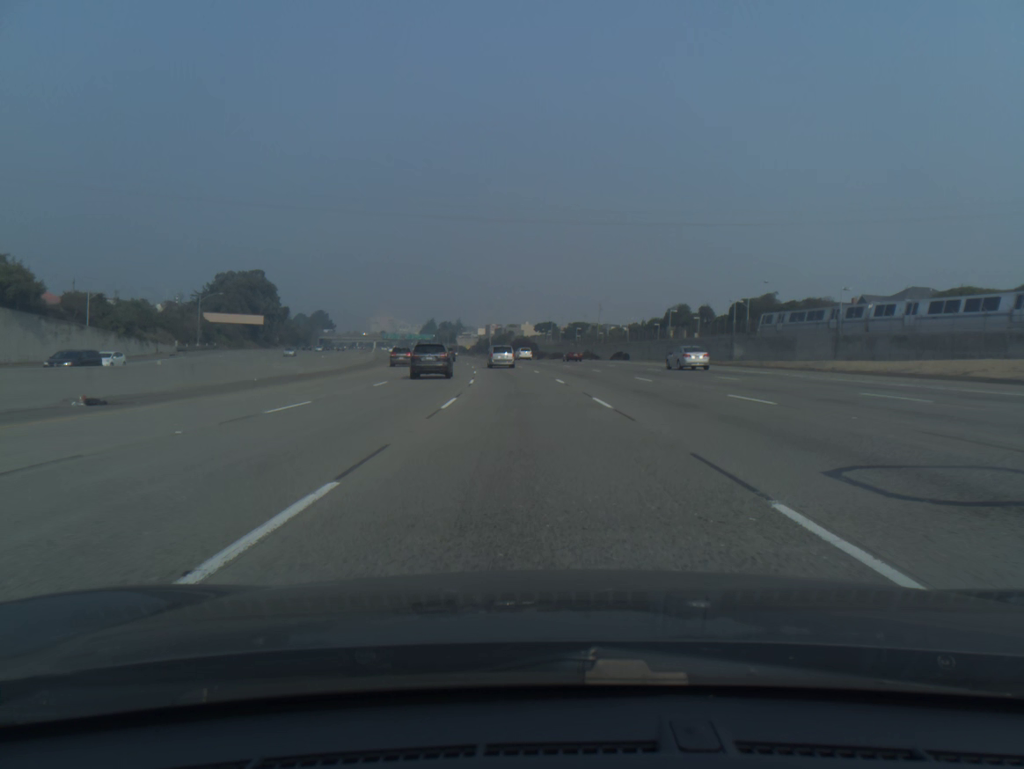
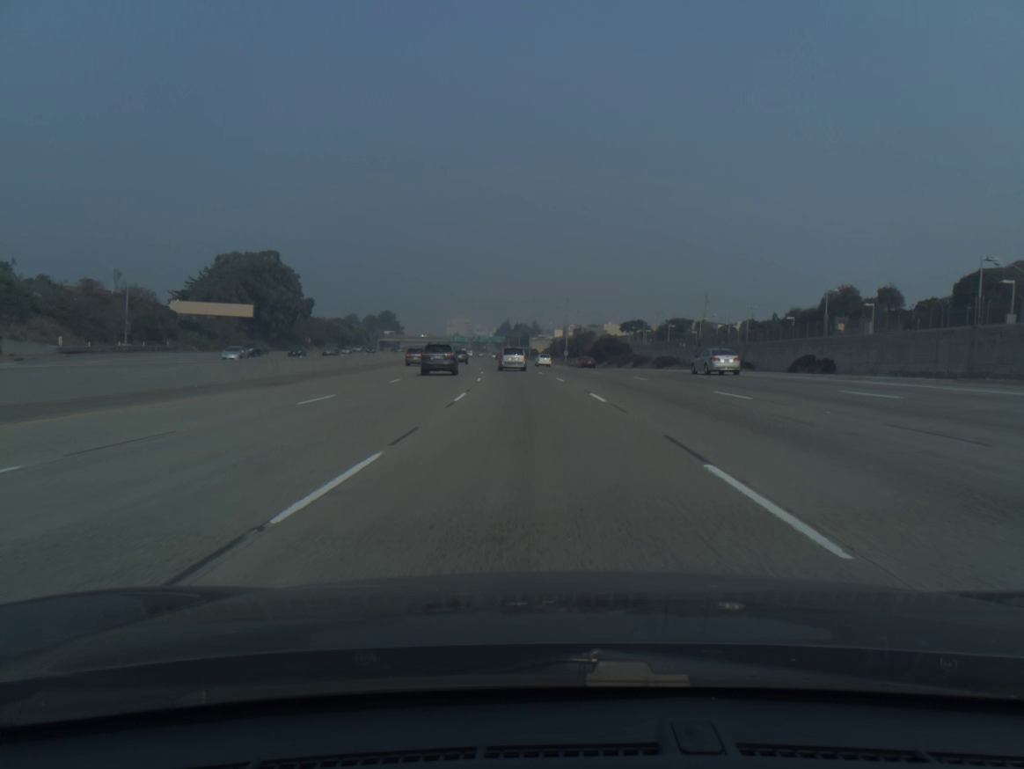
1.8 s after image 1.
(-2.6, +55.0) m; -6°
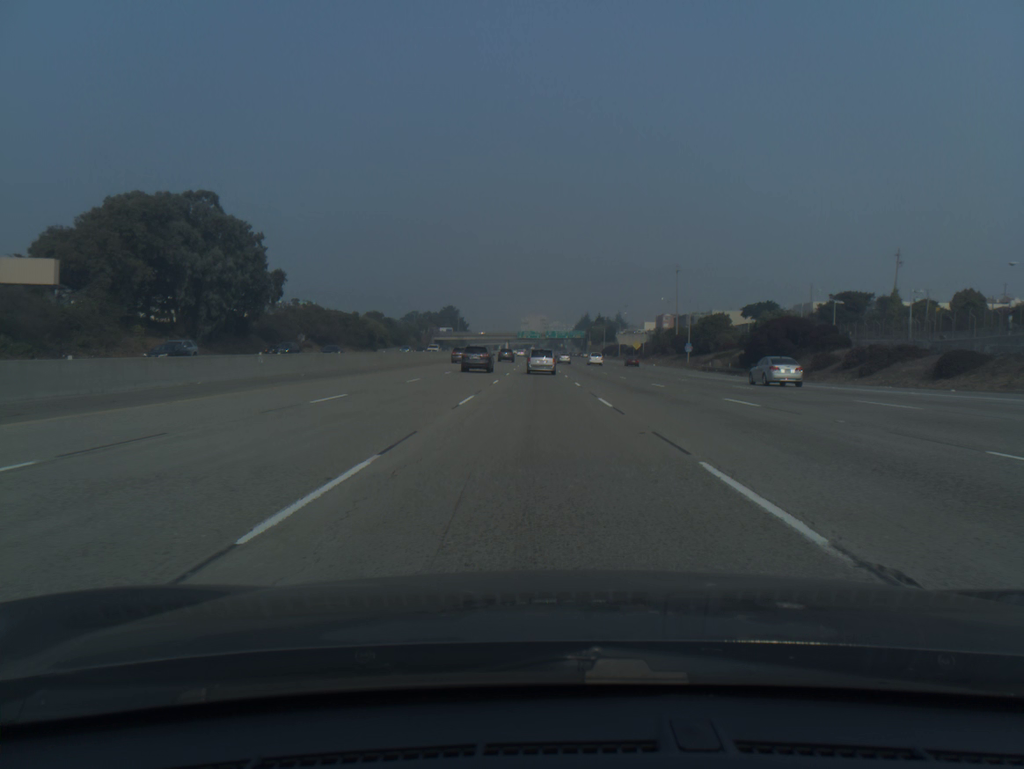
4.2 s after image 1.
(-3.8, +71.3) m; -6°
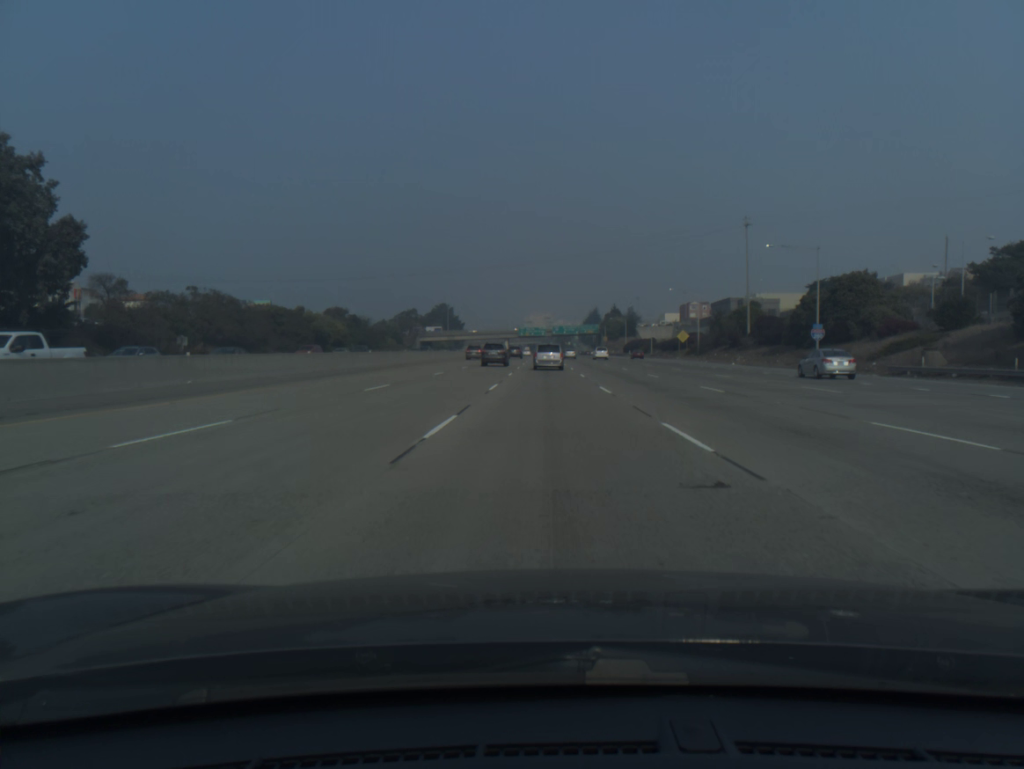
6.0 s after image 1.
(-0.6, +52.2) m; -1°
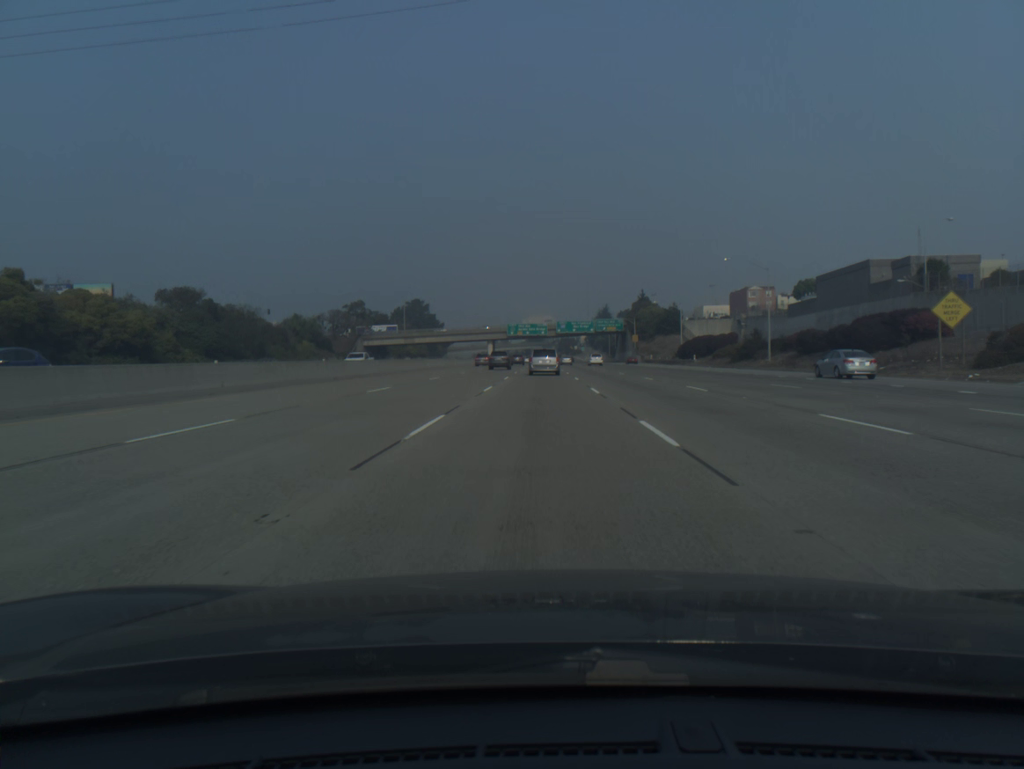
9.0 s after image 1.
(+0.4, +84.6) m; 0°
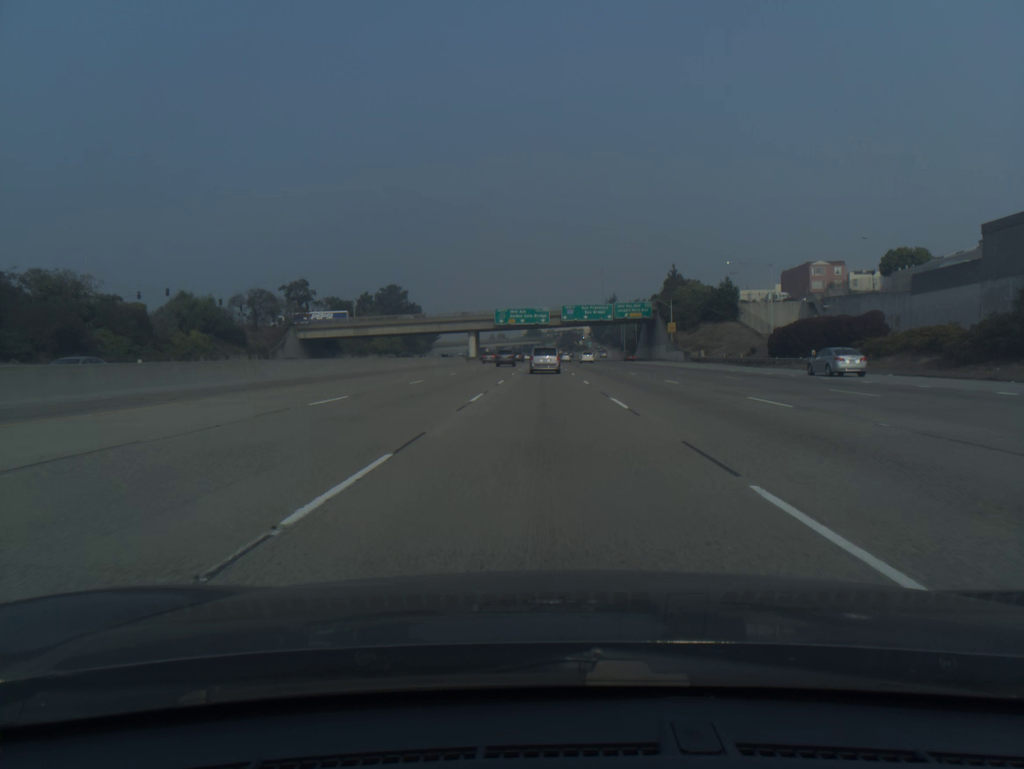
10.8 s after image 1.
(-0.1, +49.4) m; 0°
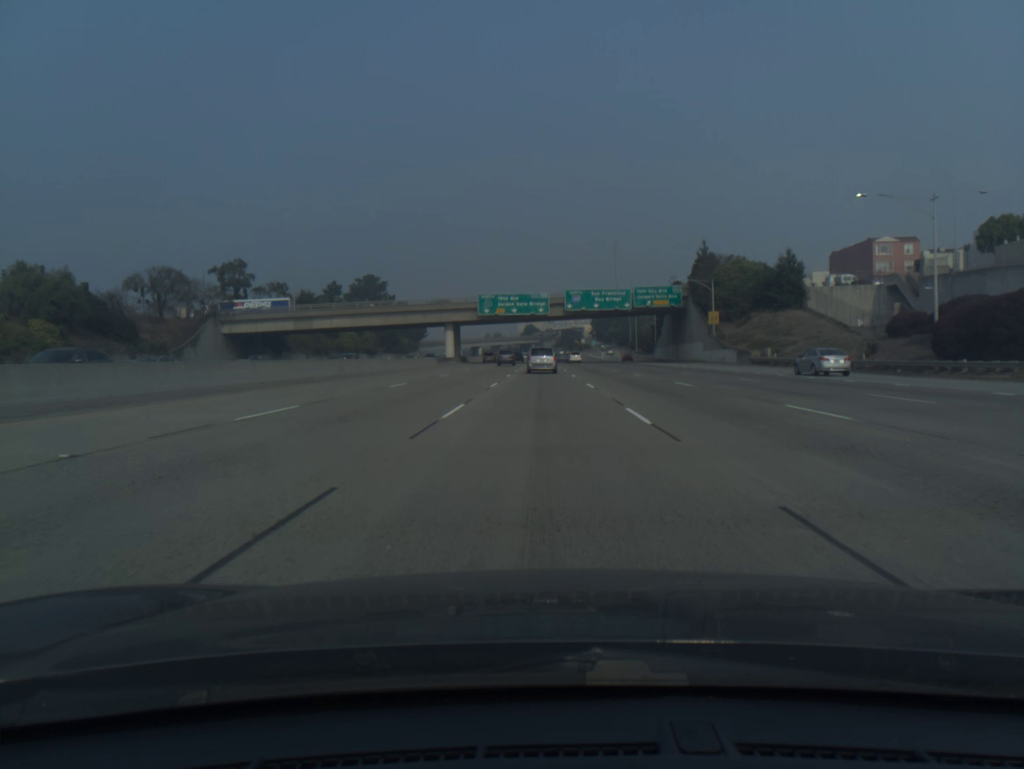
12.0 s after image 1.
(+0.1, +32.5) m; 0°
